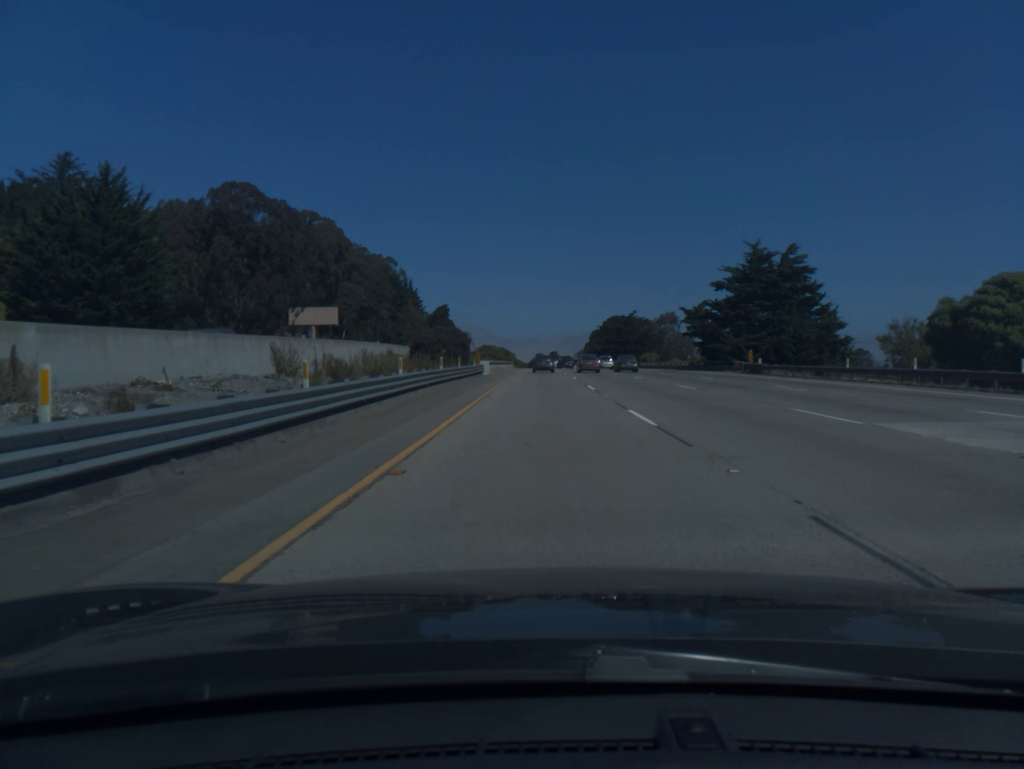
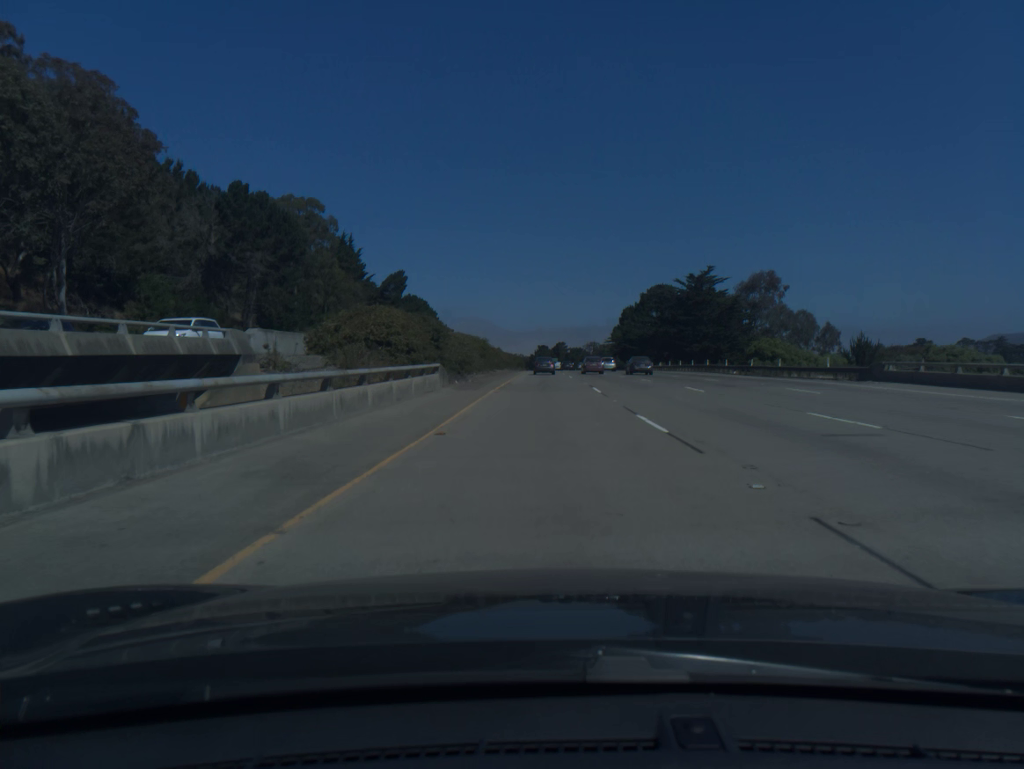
(-0.1, +89.0) m; 0°
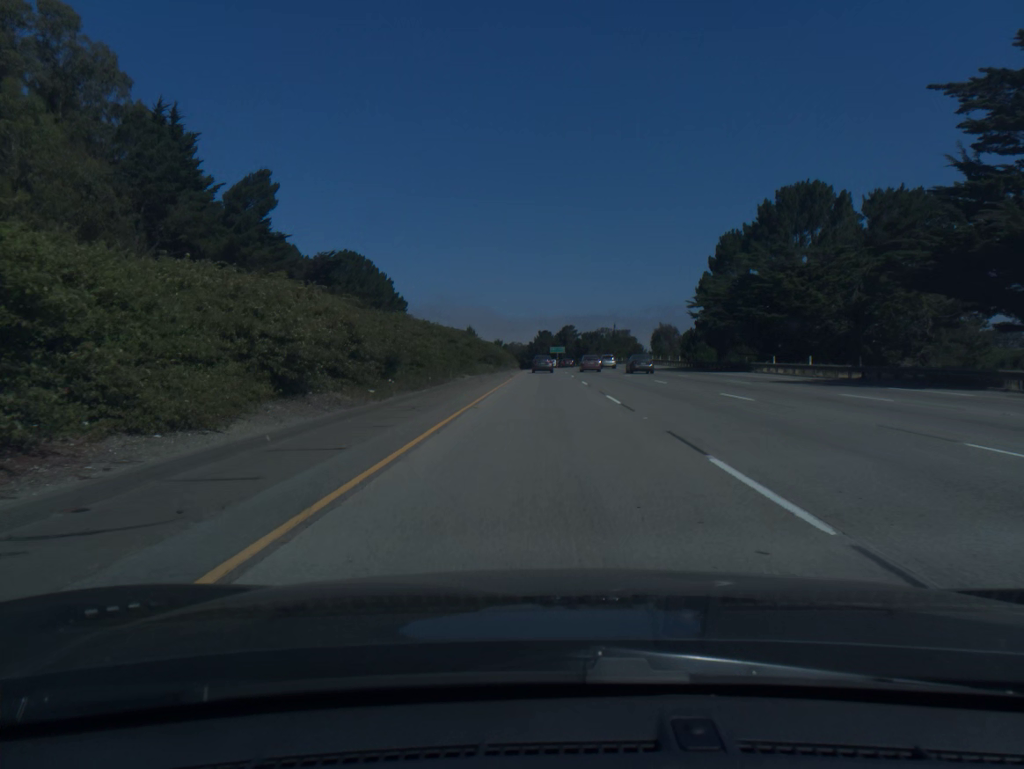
(-0.1, +90.3) m; 0°
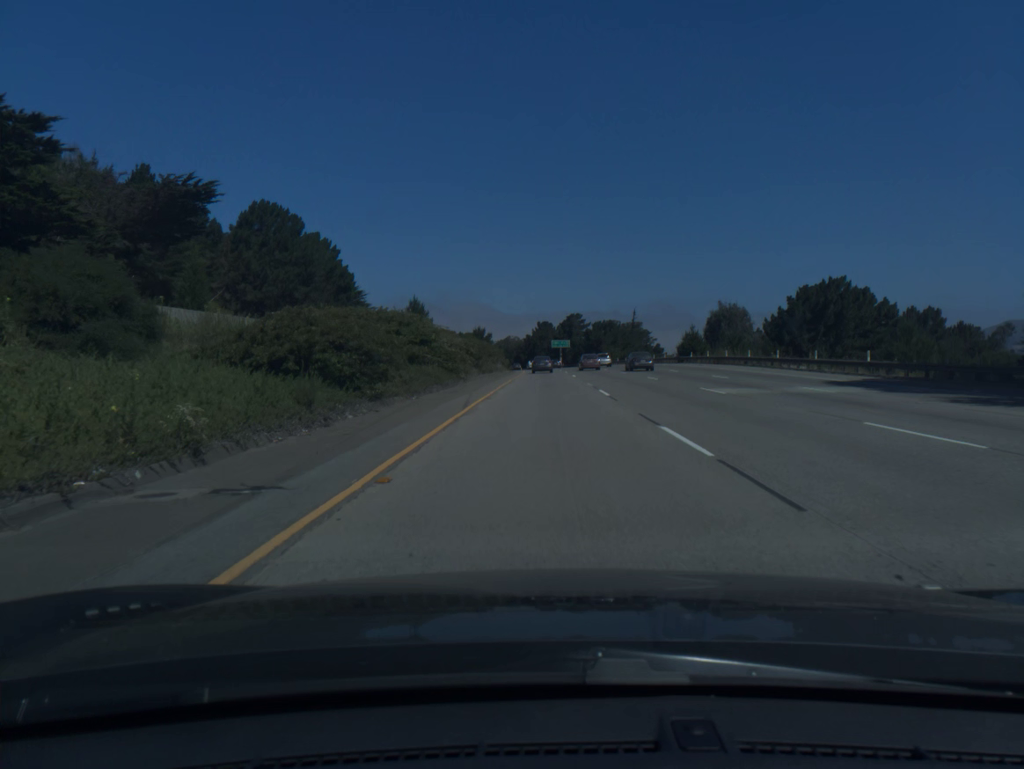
(0.0, +54.4) m; 0°
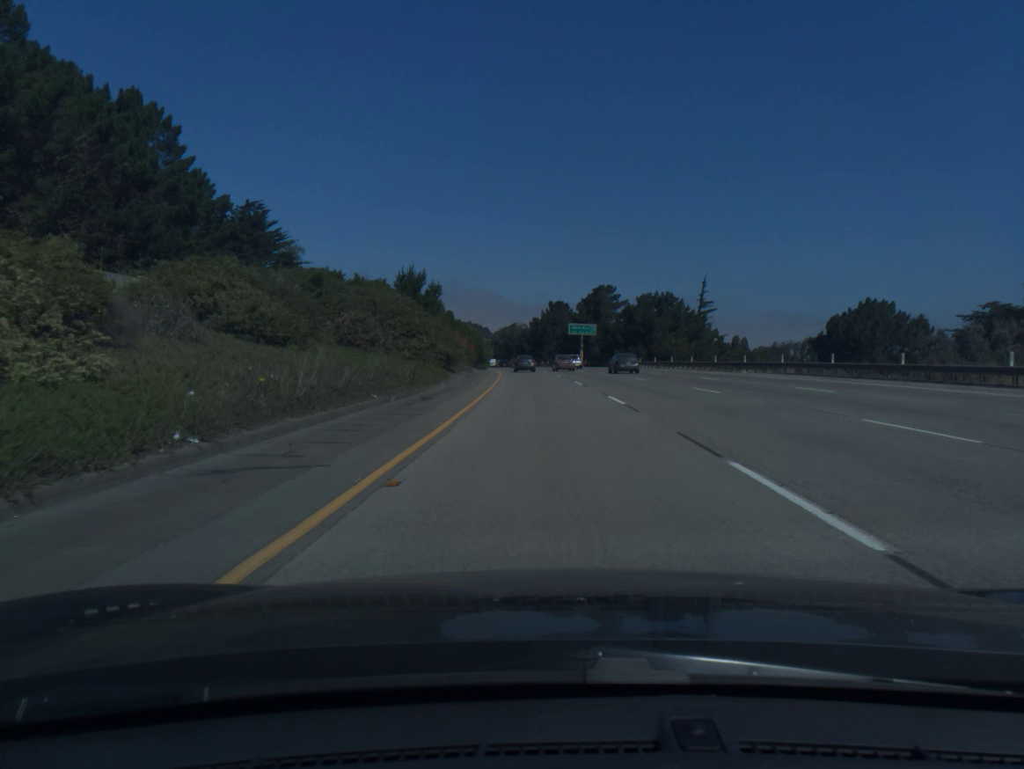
(-0.1, +72.9) m; -1°
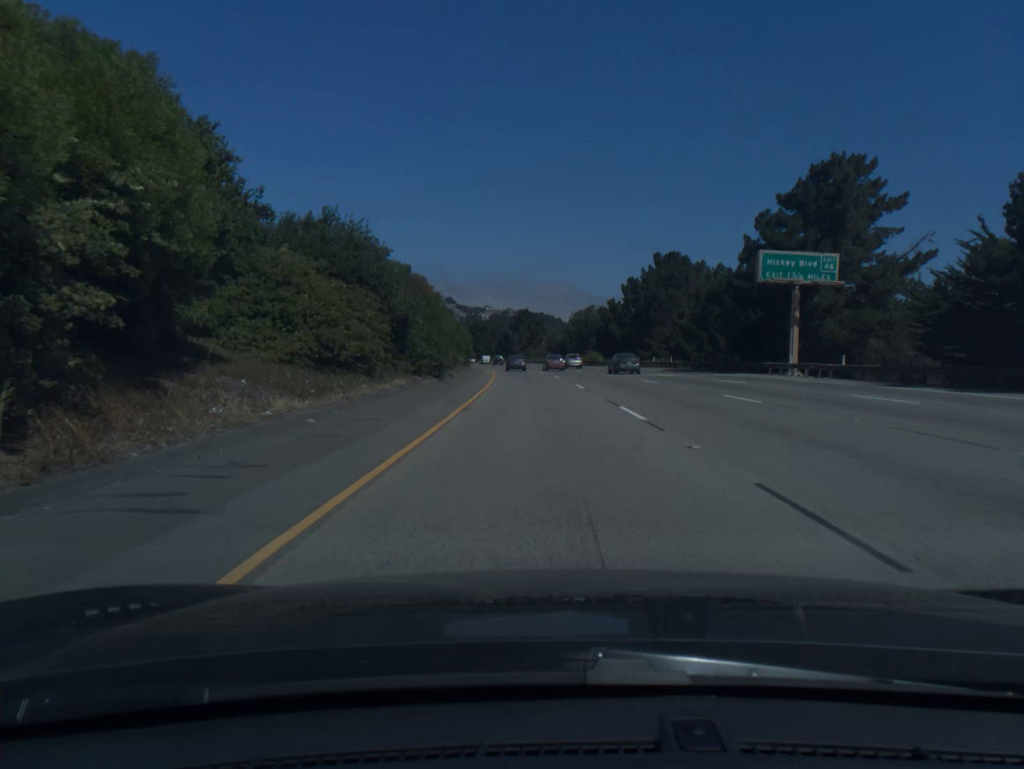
(-3.8, +92.3) m; -5°
